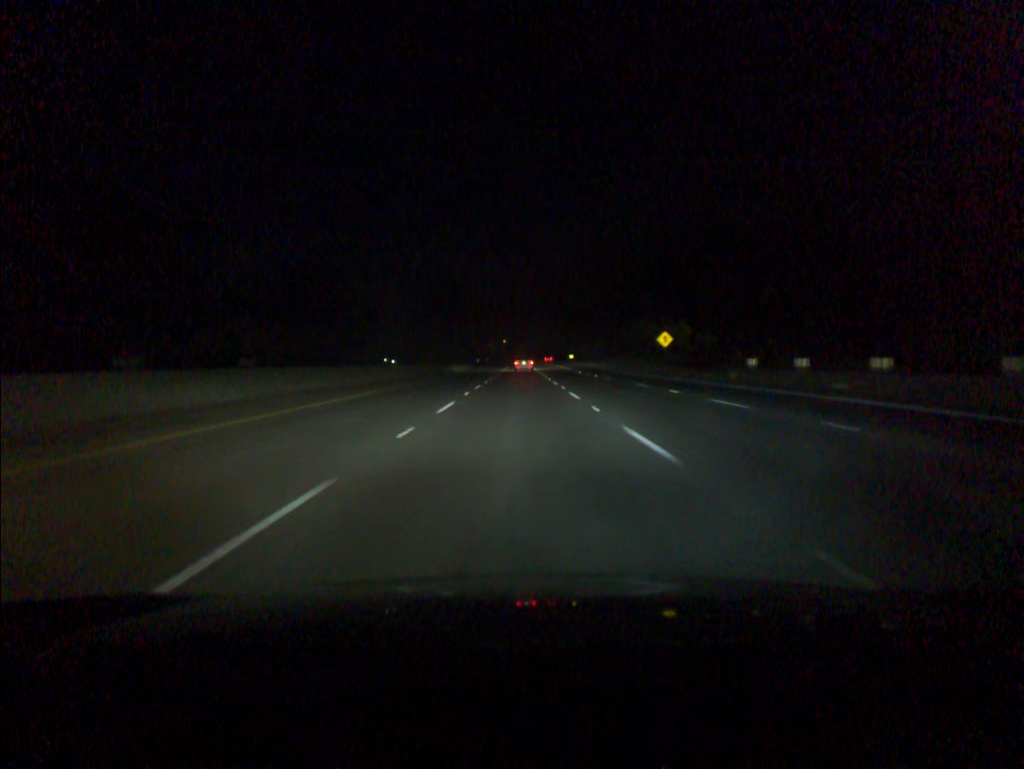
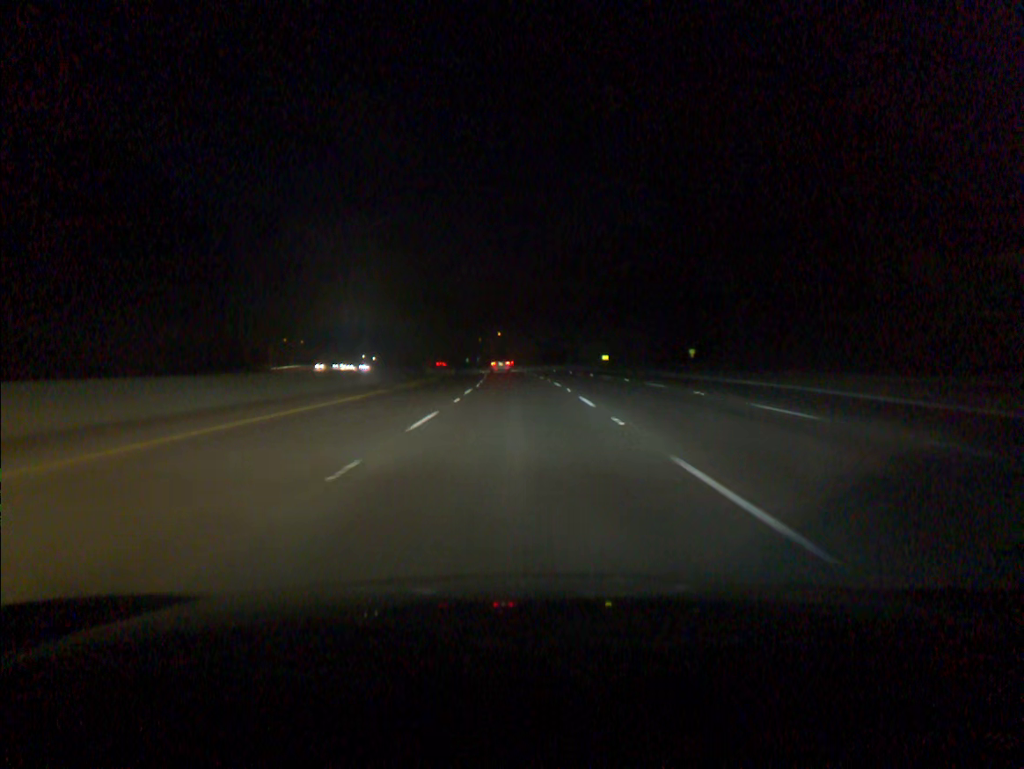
(-0.1, +91.8) m; 0°
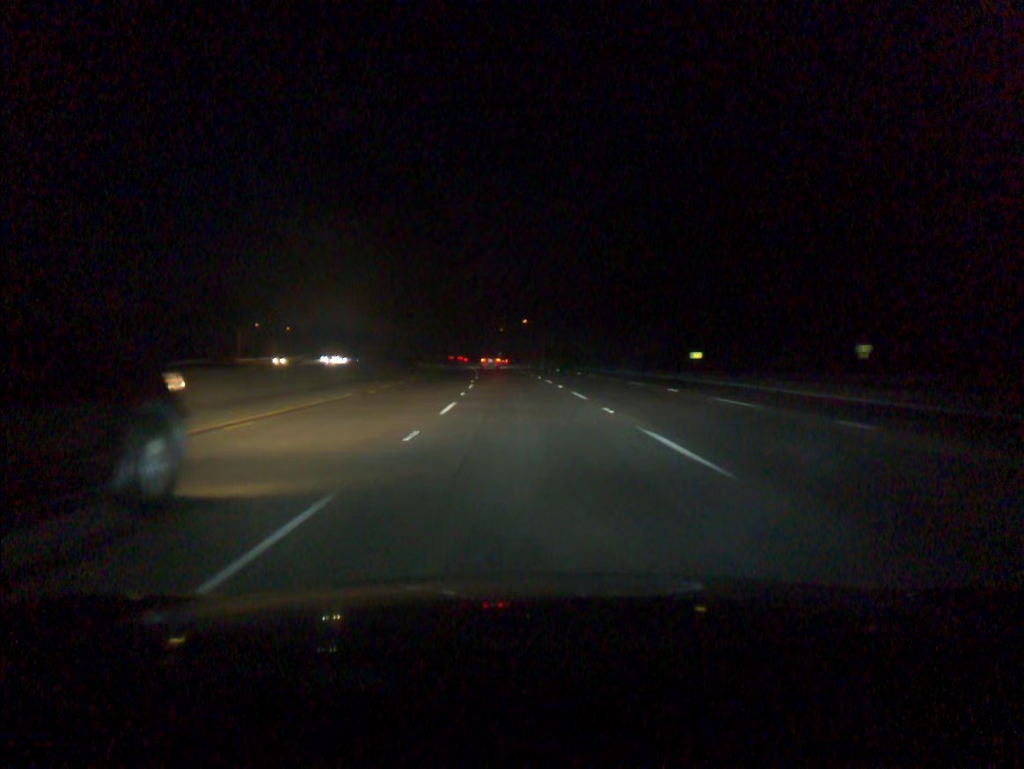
(-0.7, +54.9) m; -2°
